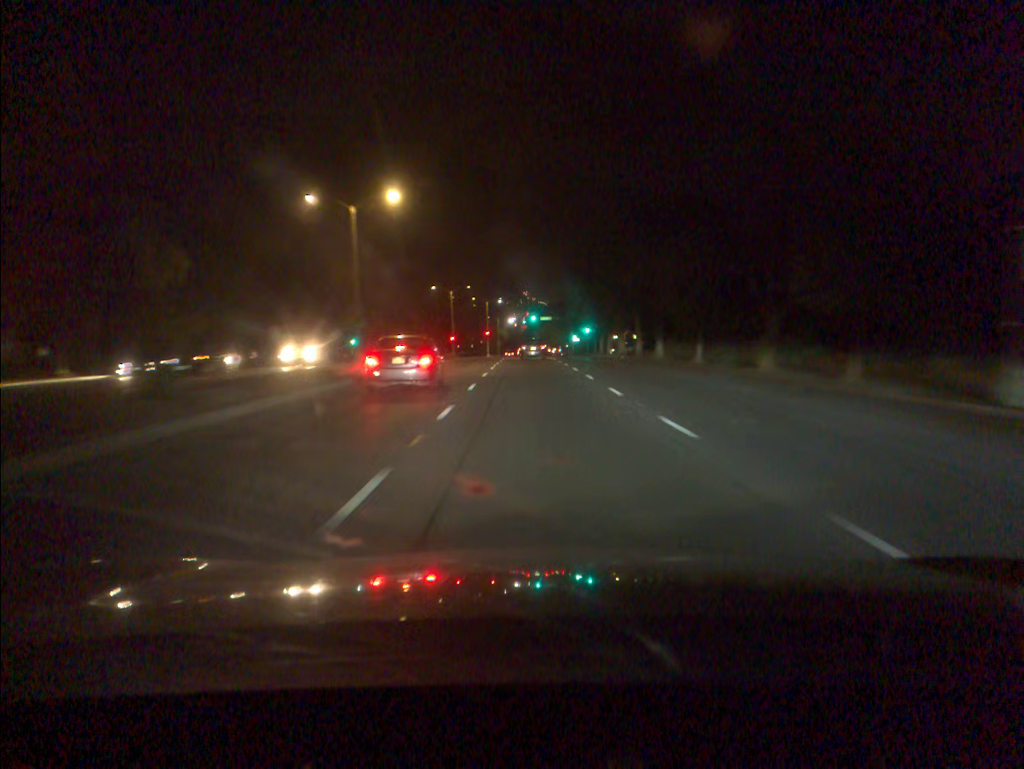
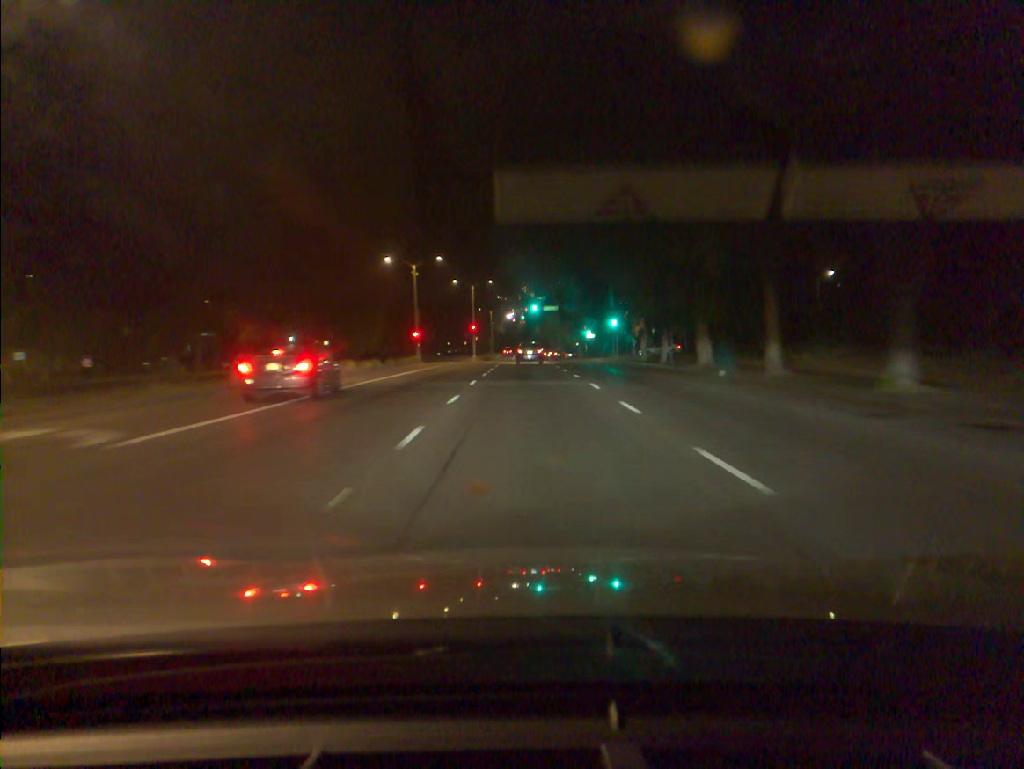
(+0.1, +32.8) m; 0°
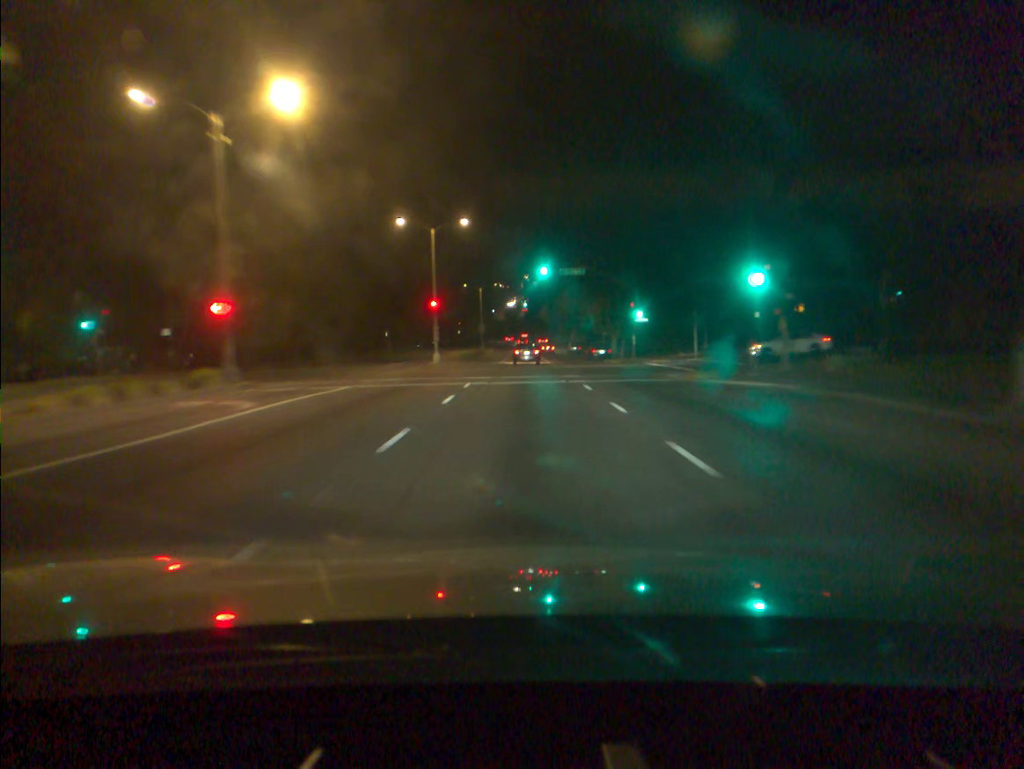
(0.0, +43.7) m; 0°
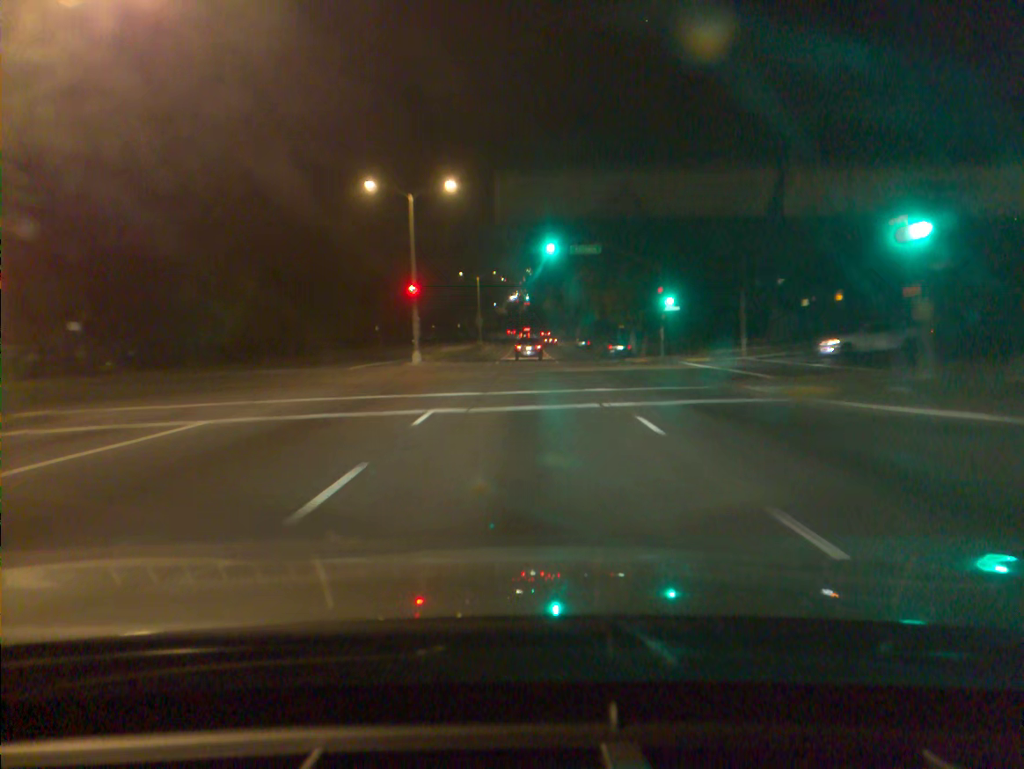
(0.0, +11.1) m; 0°
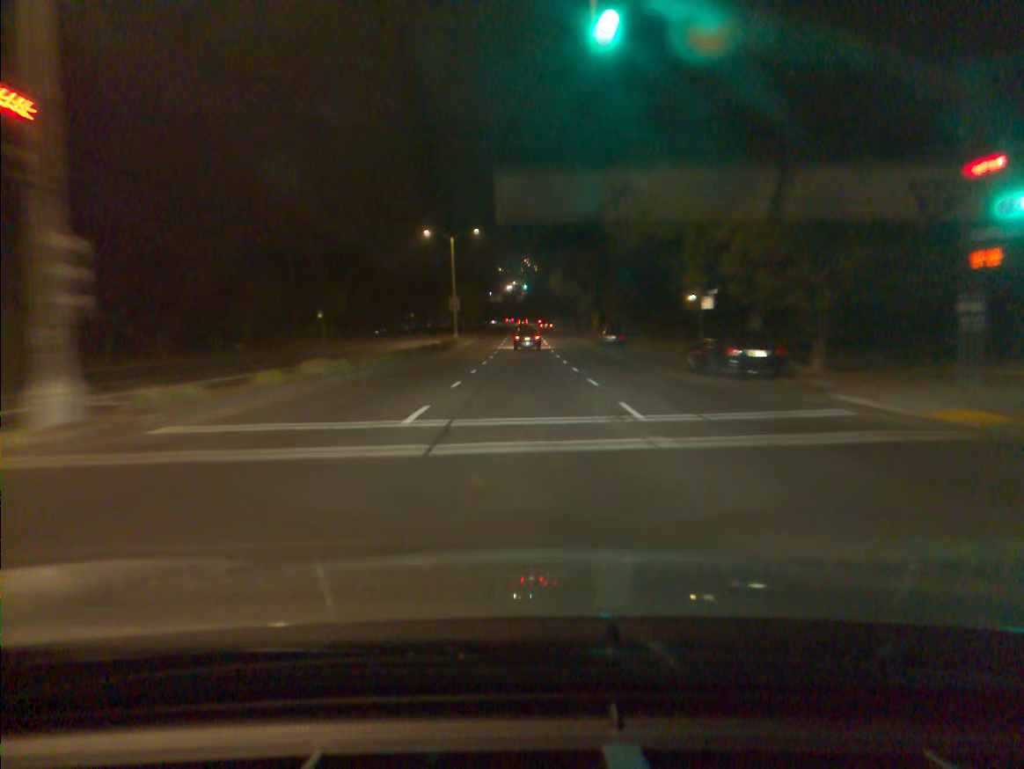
(+0.1, +33.4) m; 0°
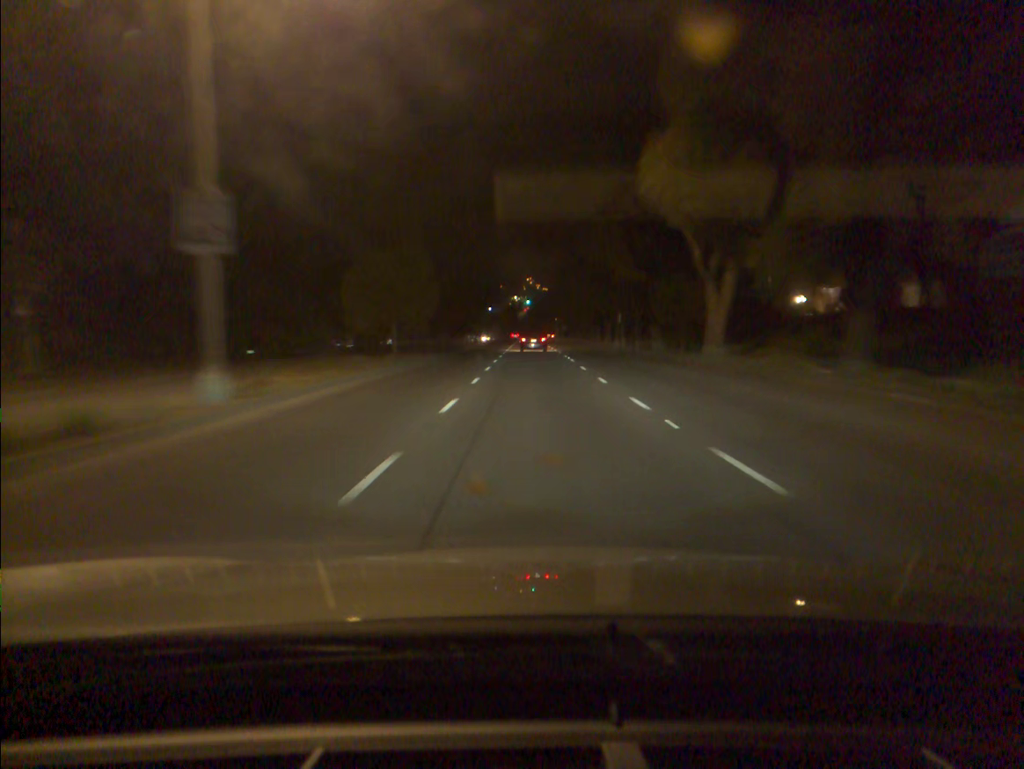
(-0.3, +56.9) m; 0°
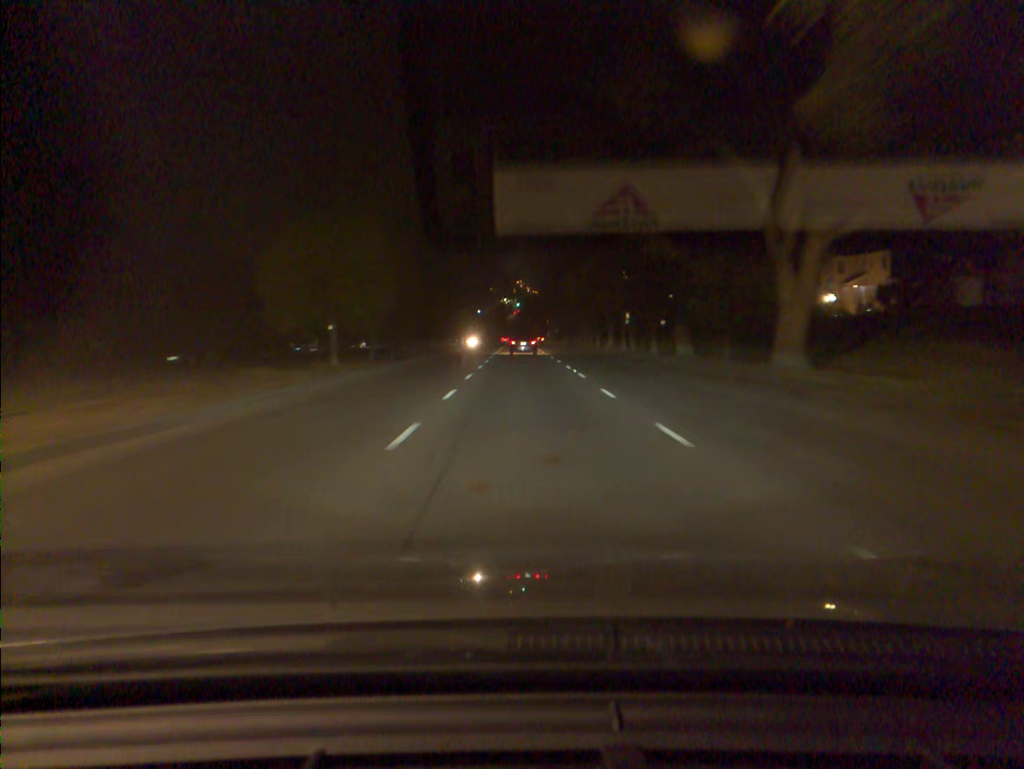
(+0.1, +11.7) m; +1°
